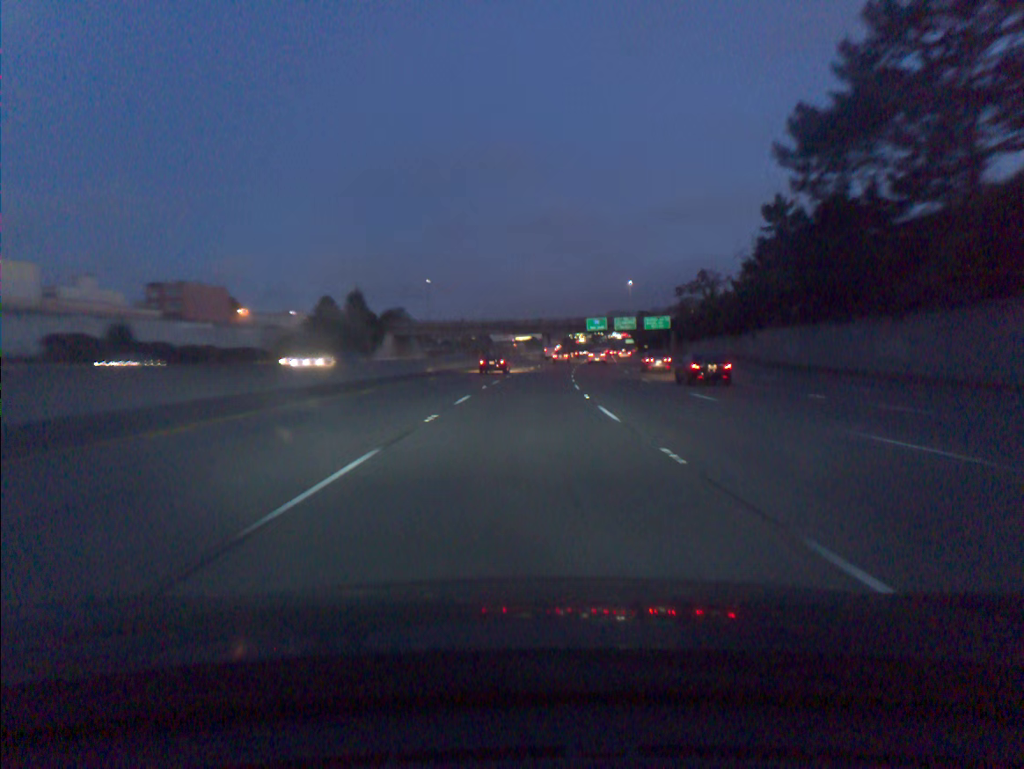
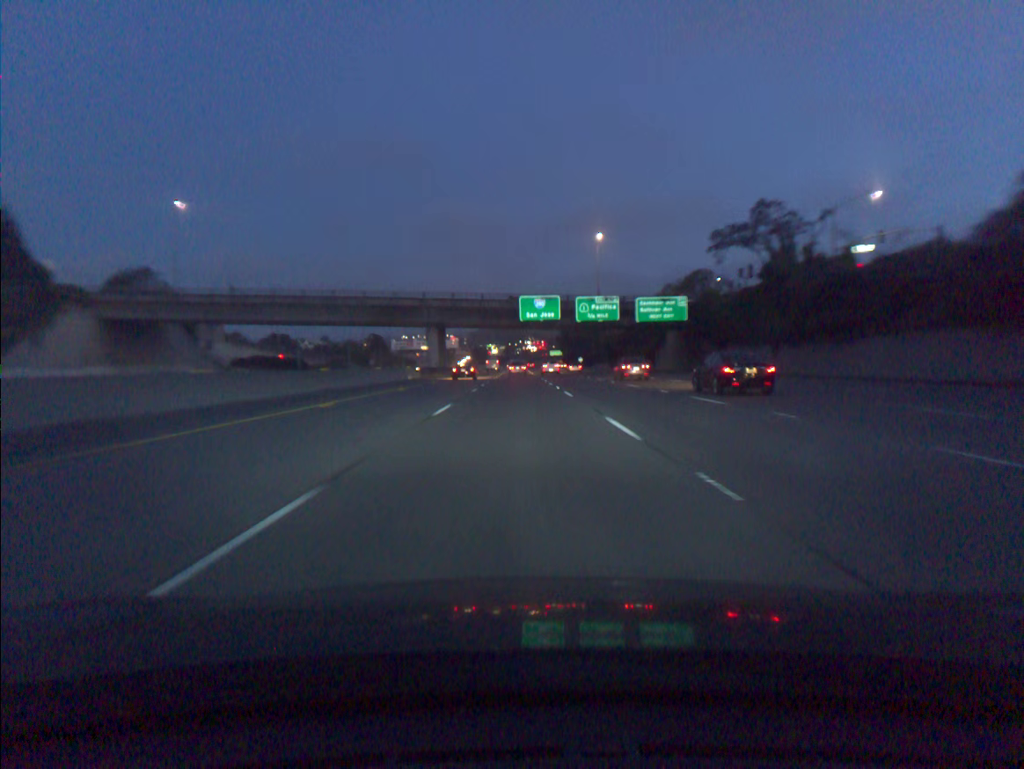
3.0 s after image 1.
(+5.7, +90.6) m; +7°
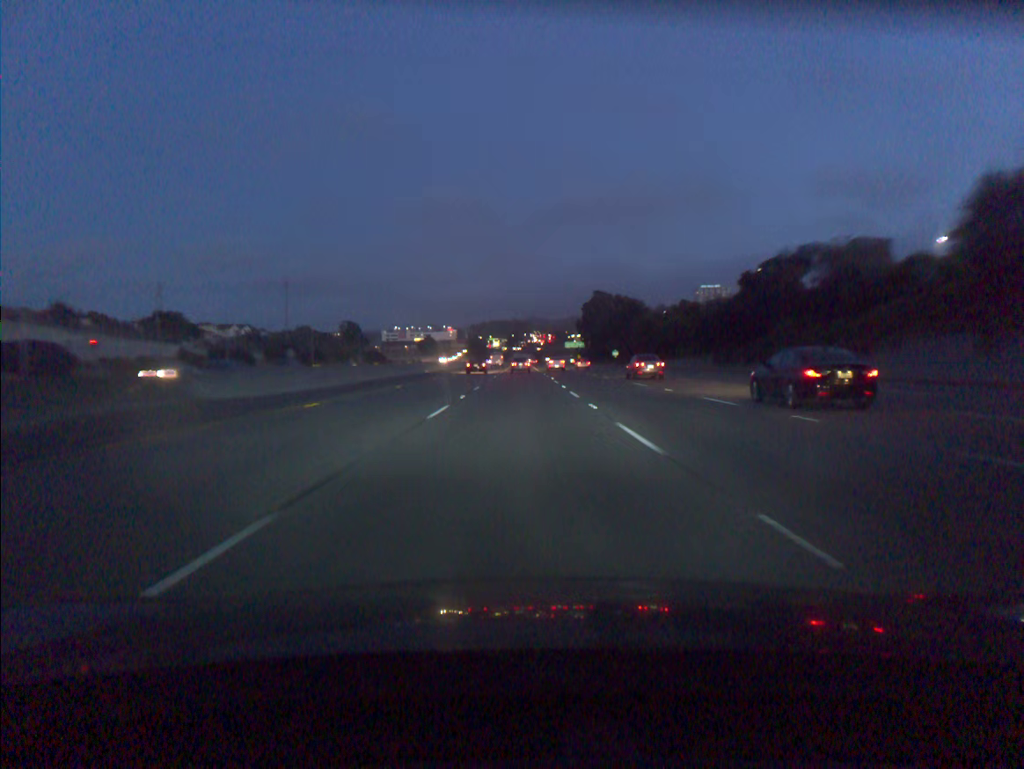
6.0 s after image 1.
(0.0, +89.6) m; 0°
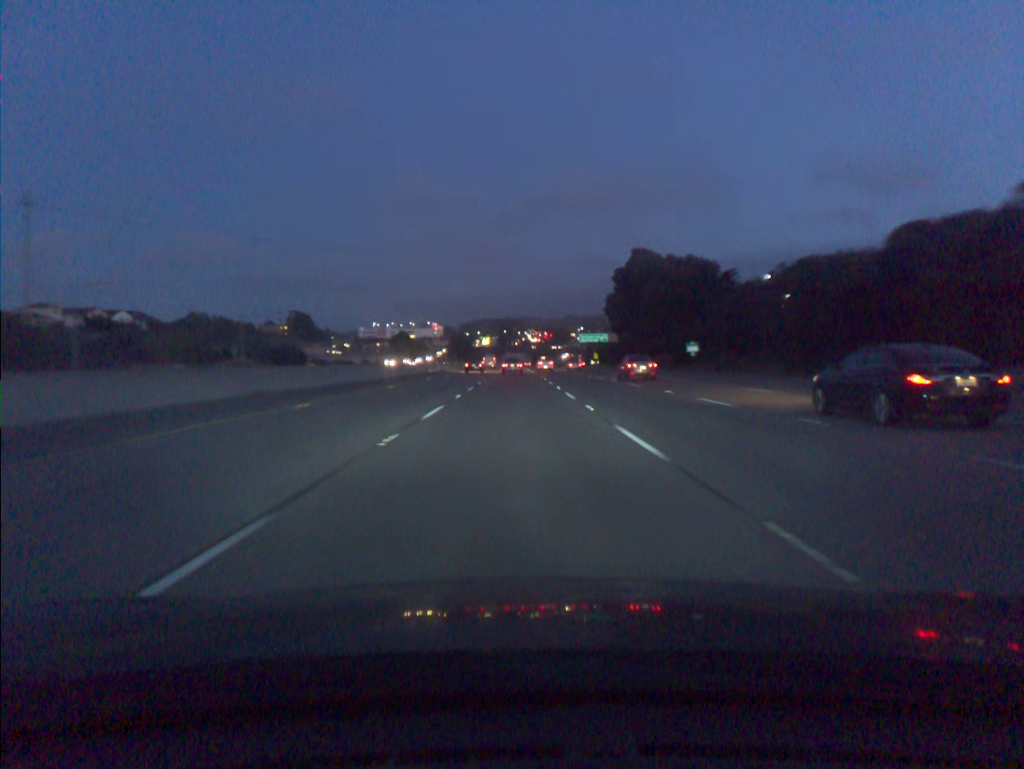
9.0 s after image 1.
(+0.4, +88.0) m; 0°
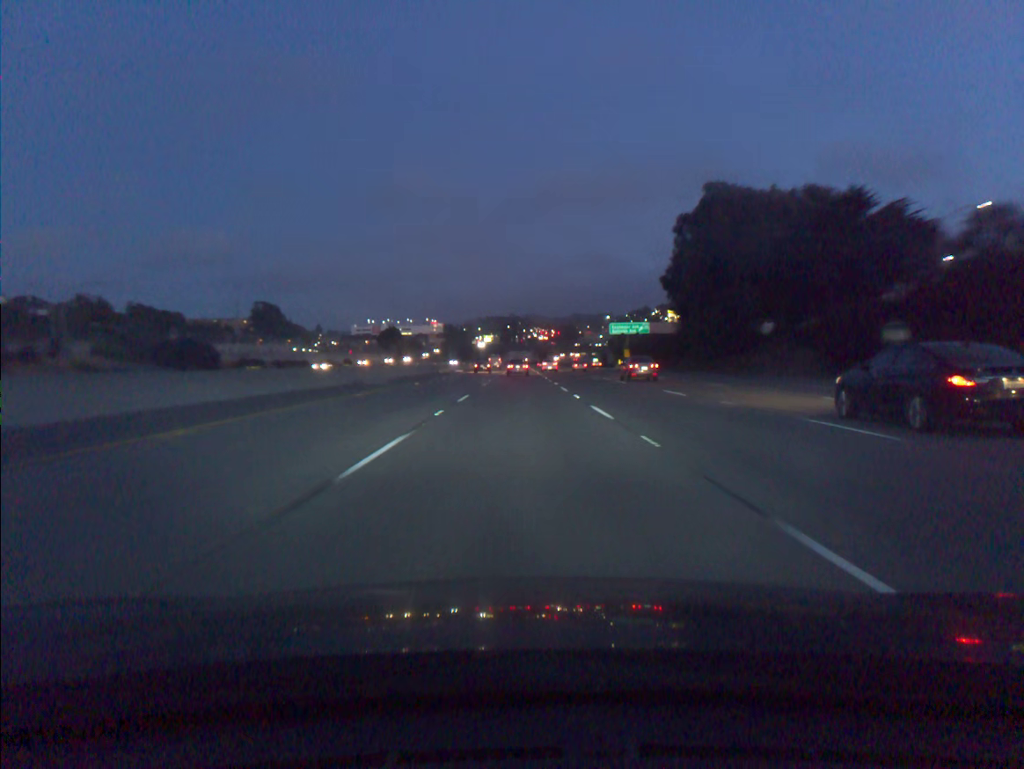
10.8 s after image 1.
(-0.2, +52.0) m; 0°
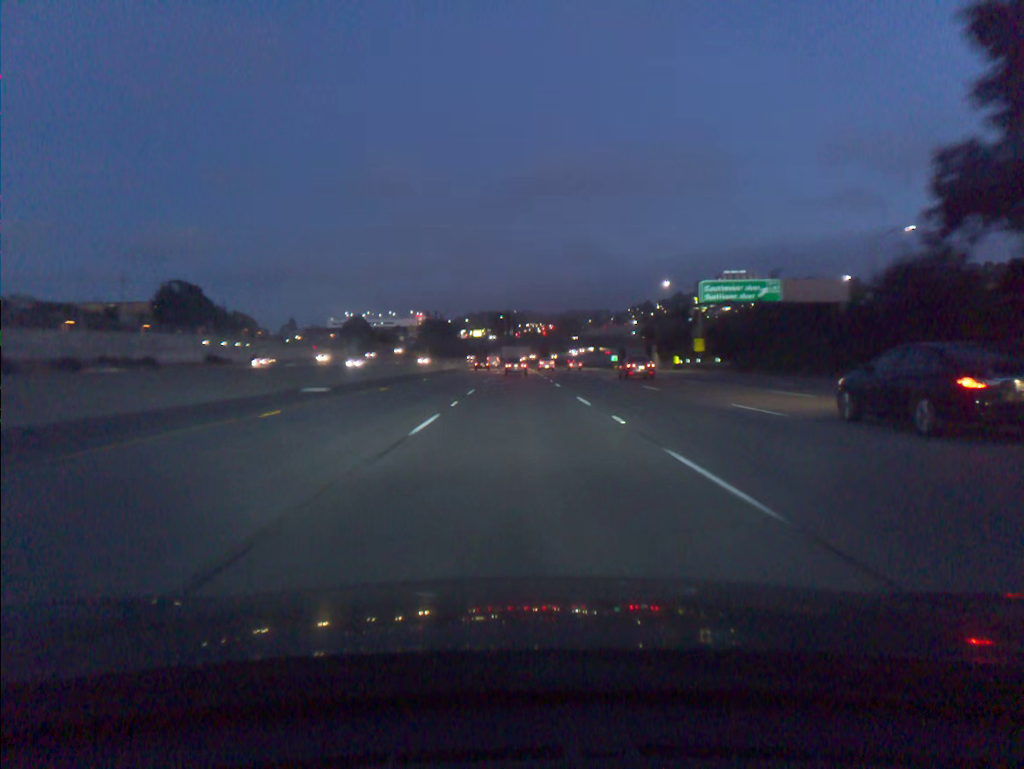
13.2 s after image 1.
(+0.1, +68.4) m; 0°
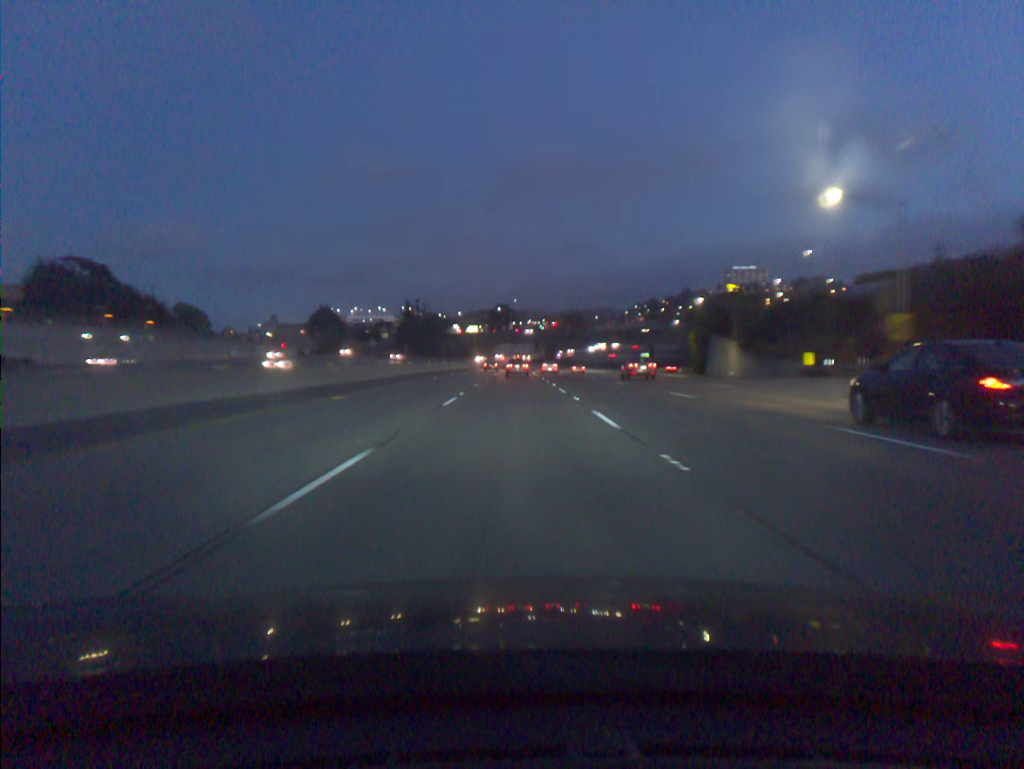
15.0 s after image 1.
(0.0, +50.8) m; 0°
